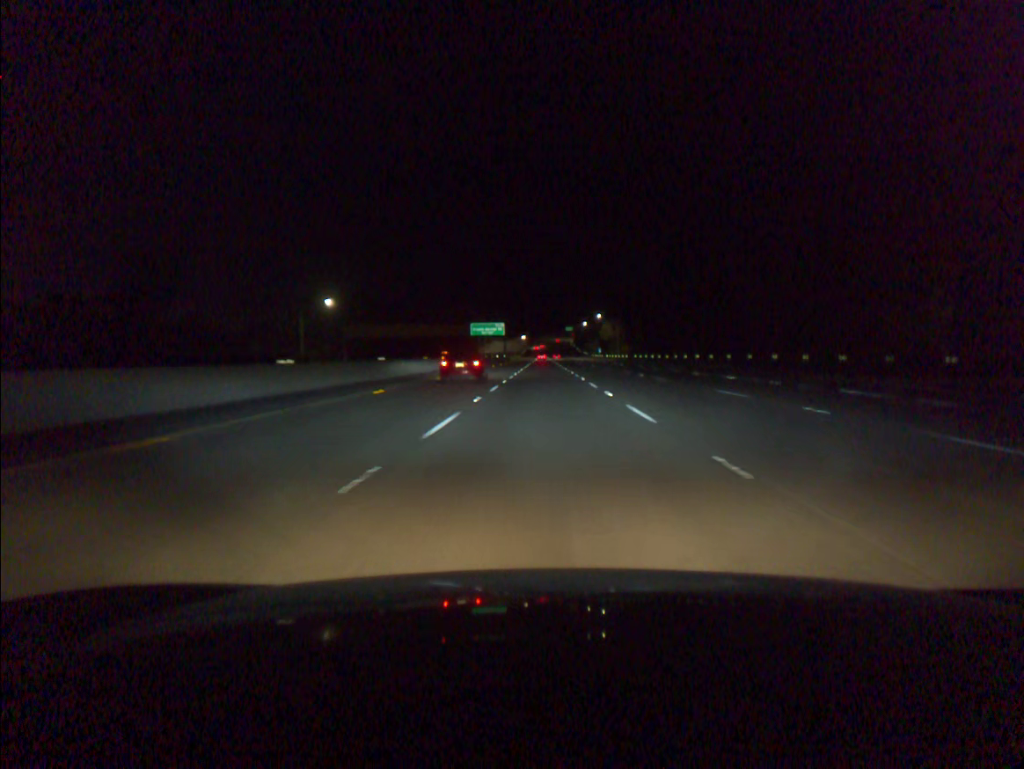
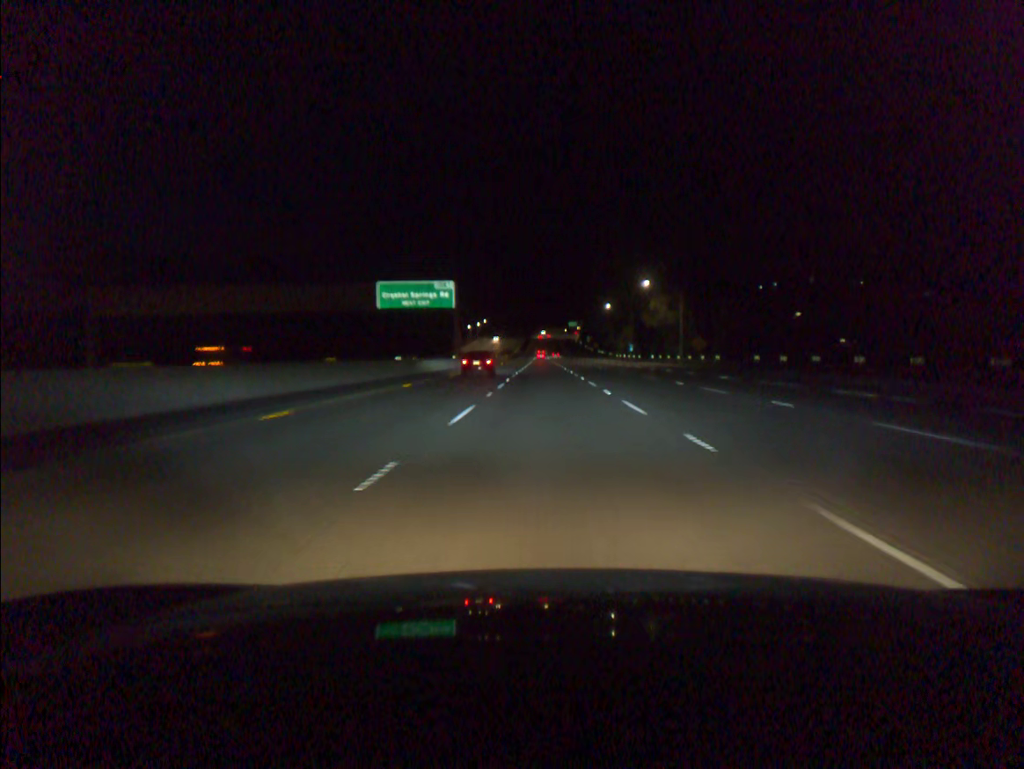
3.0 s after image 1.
(+0.1, +97.4) m; 0°
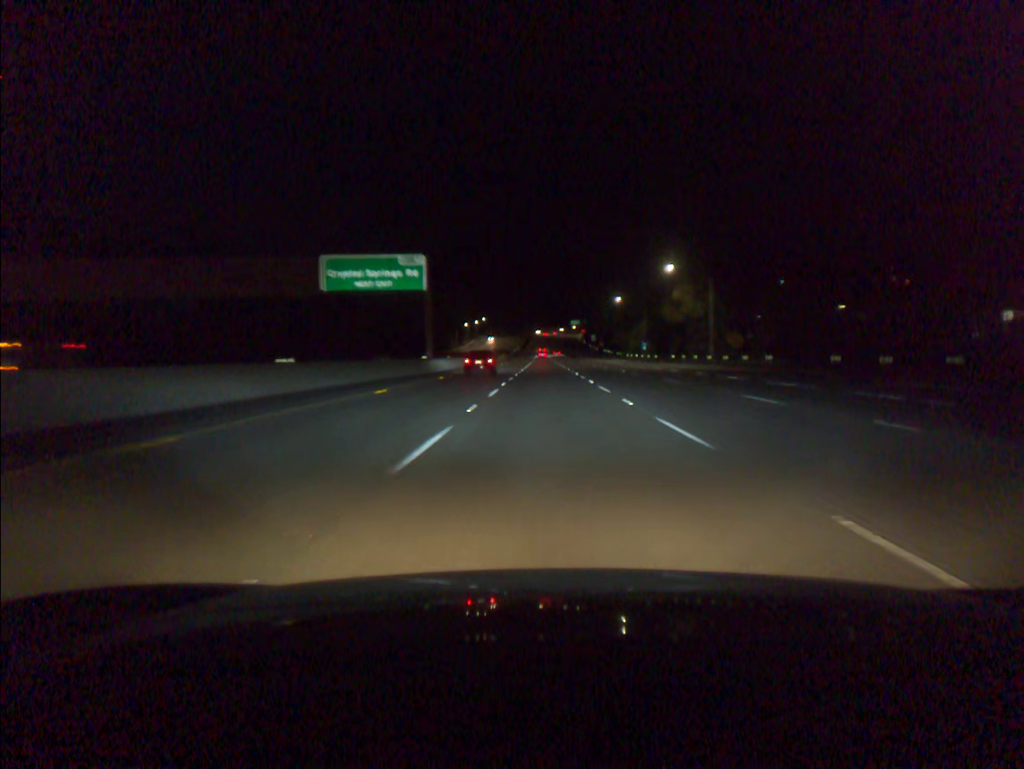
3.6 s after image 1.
(0.0, +19.8) m; 0°
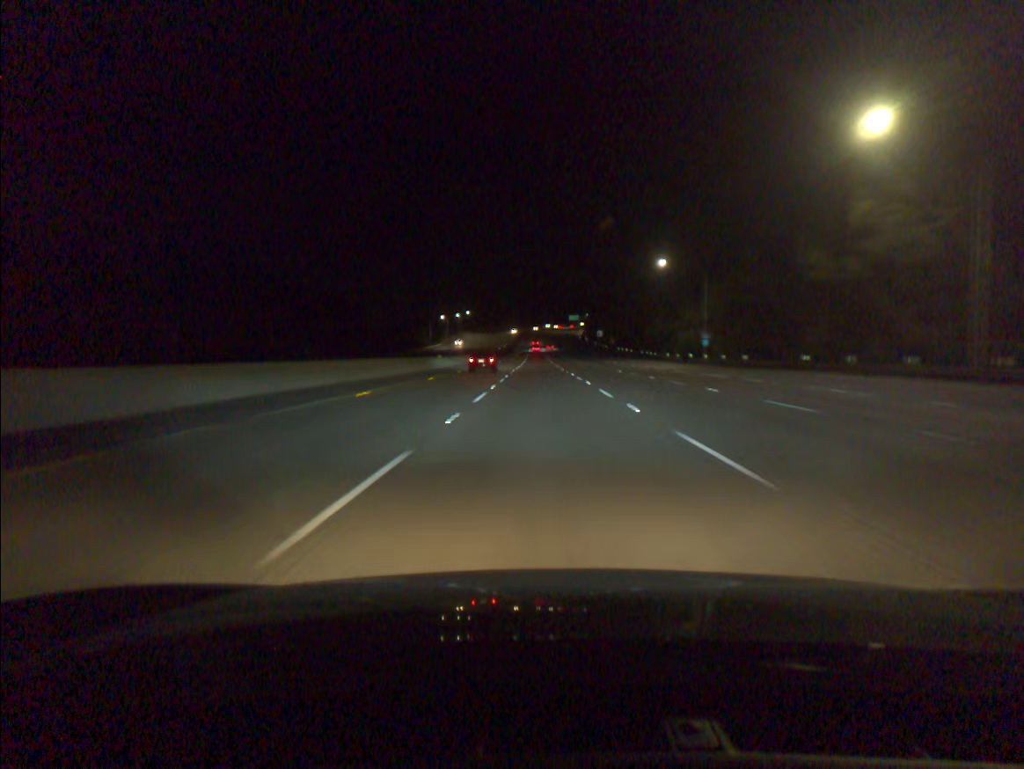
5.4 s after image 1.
(+0.1, +59.8) m; 0°
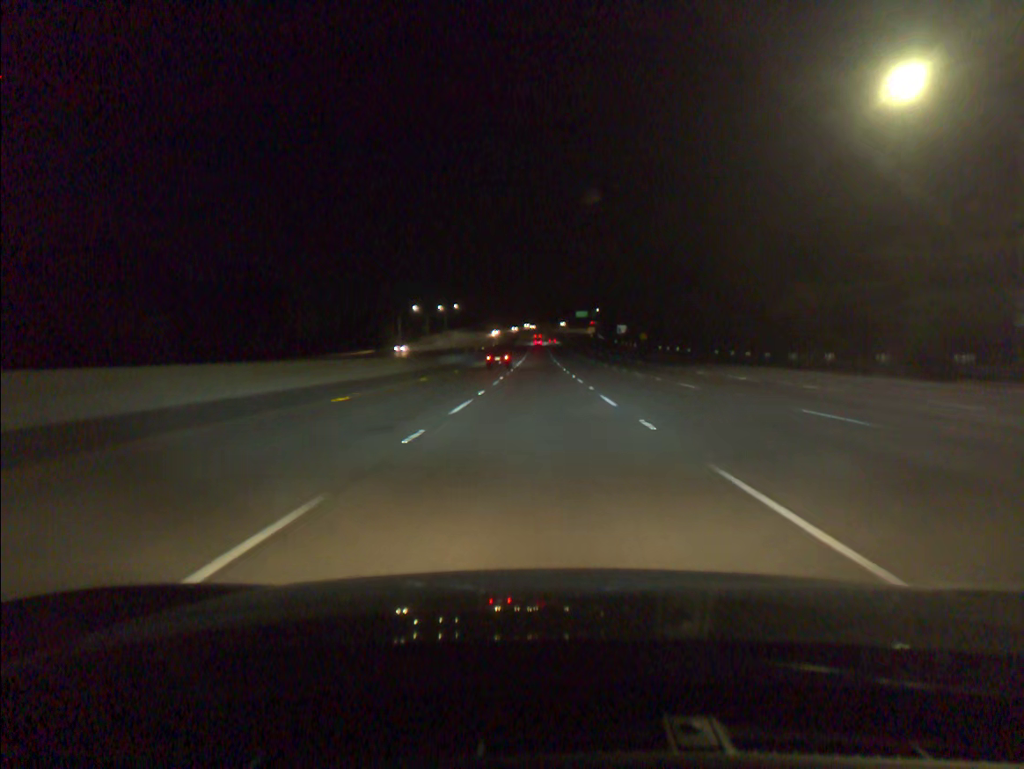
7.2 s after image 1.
(0.0, +60.4) m; 0°
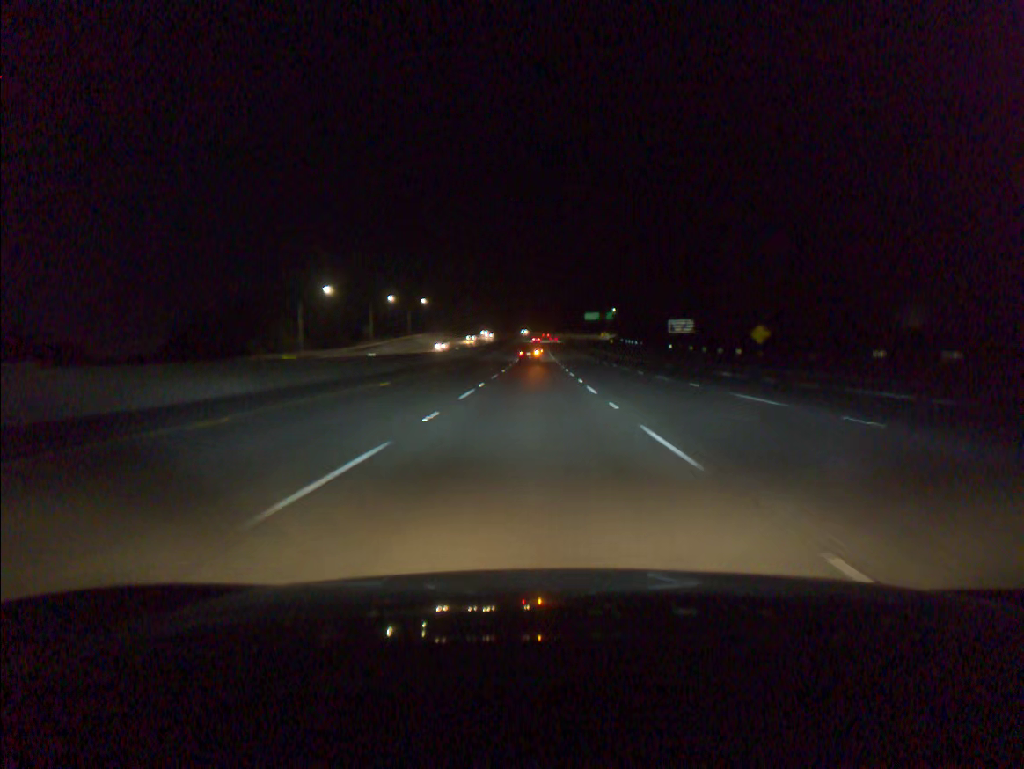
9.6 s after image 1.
(0.0, +81.1) m; 0°
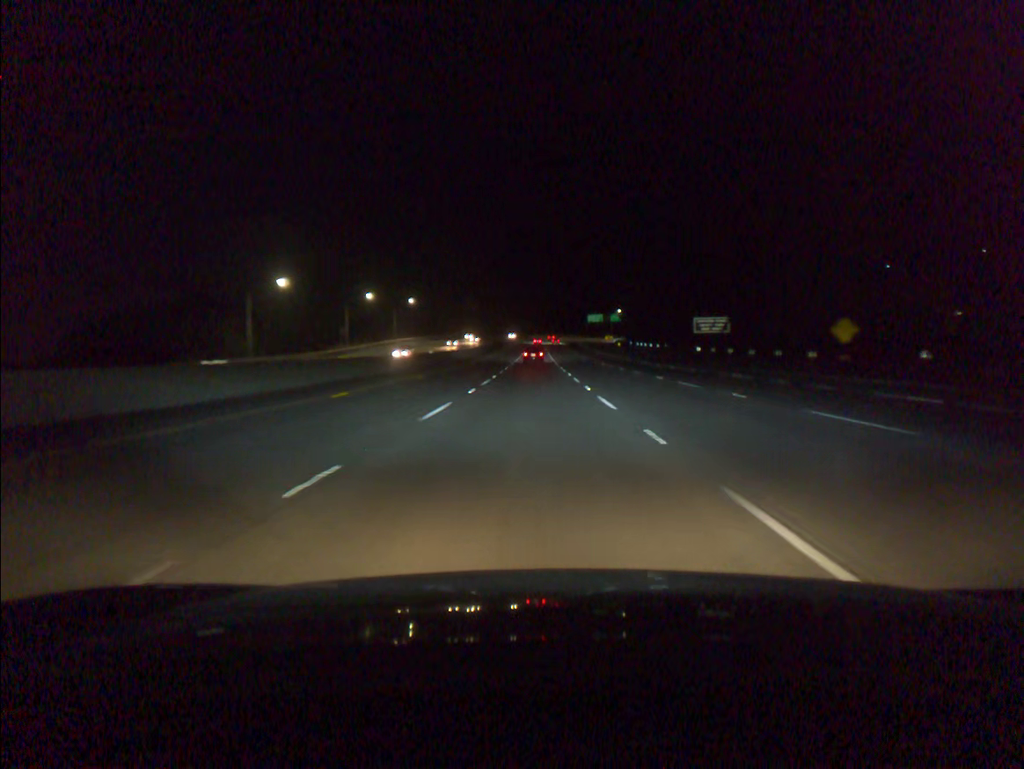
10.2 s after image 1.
(0.0, +20.3) m; 0°
